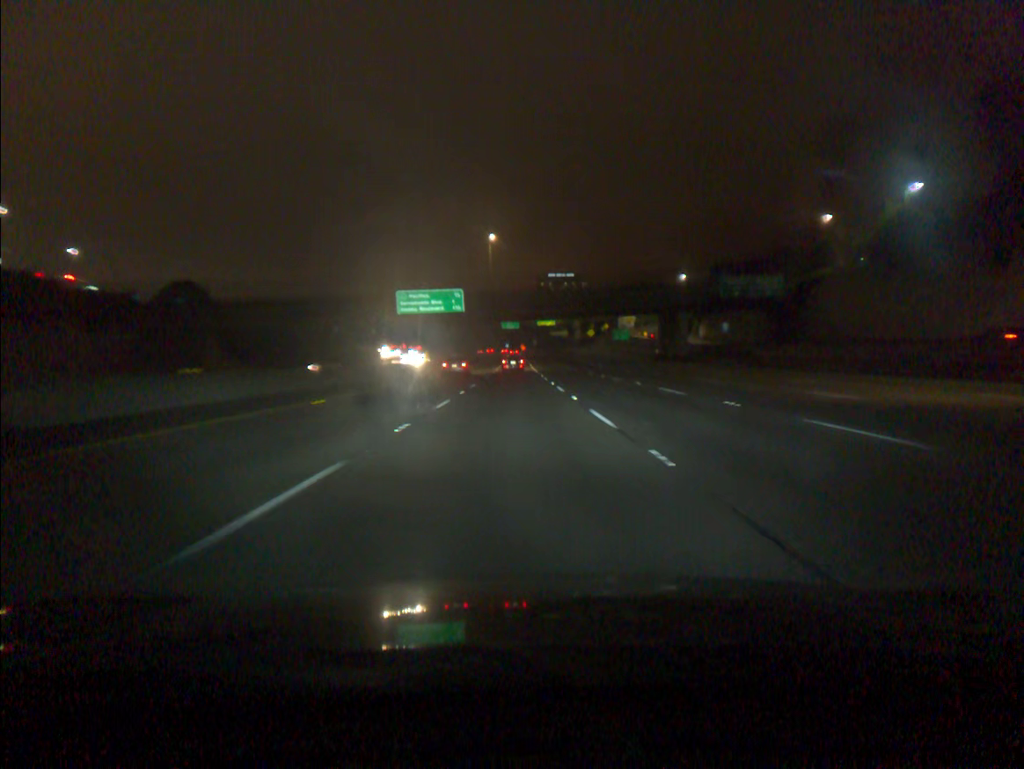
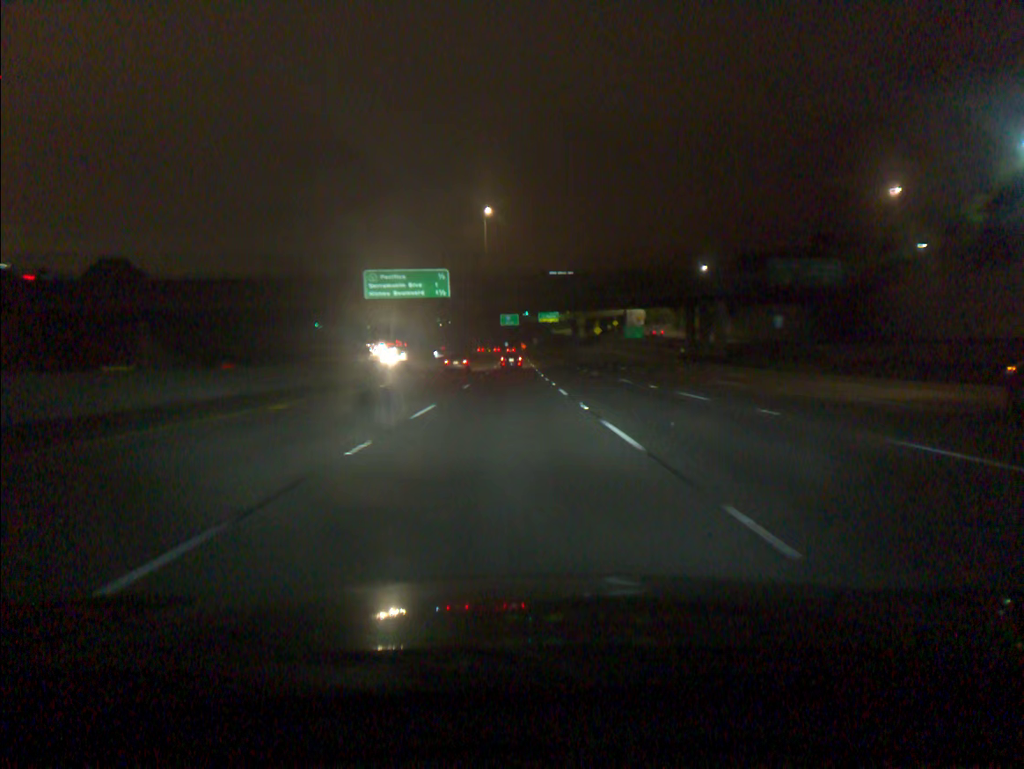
(0.0, +18.1) m; 0°
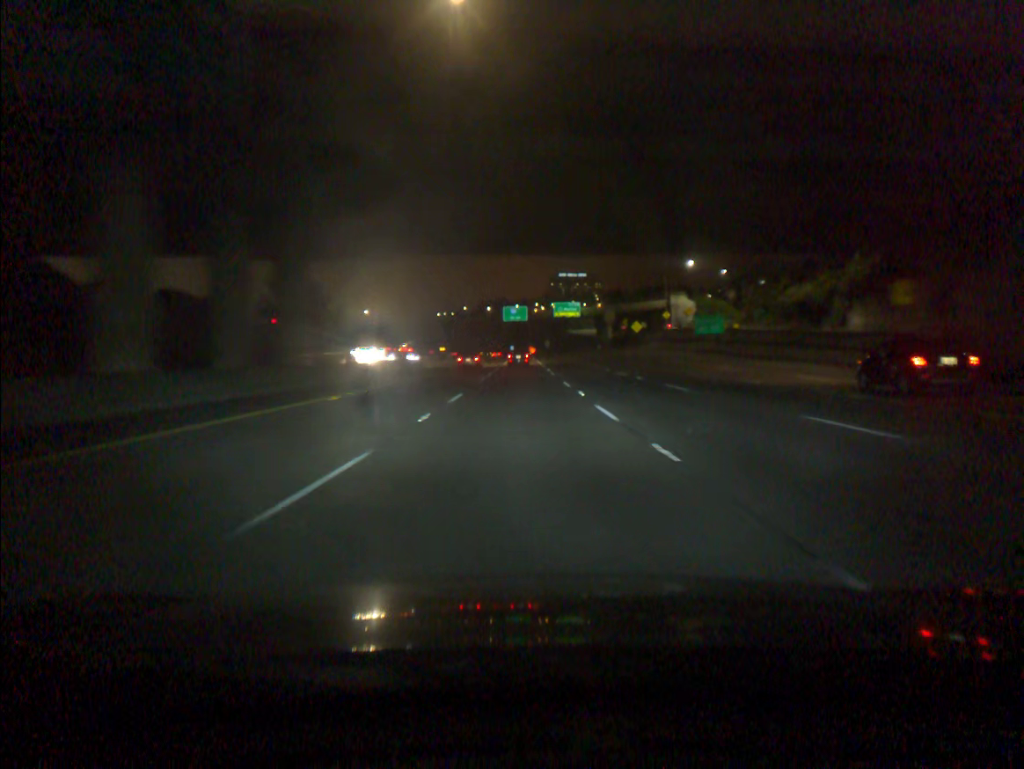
(-0.3, +54.0) m; 0°
